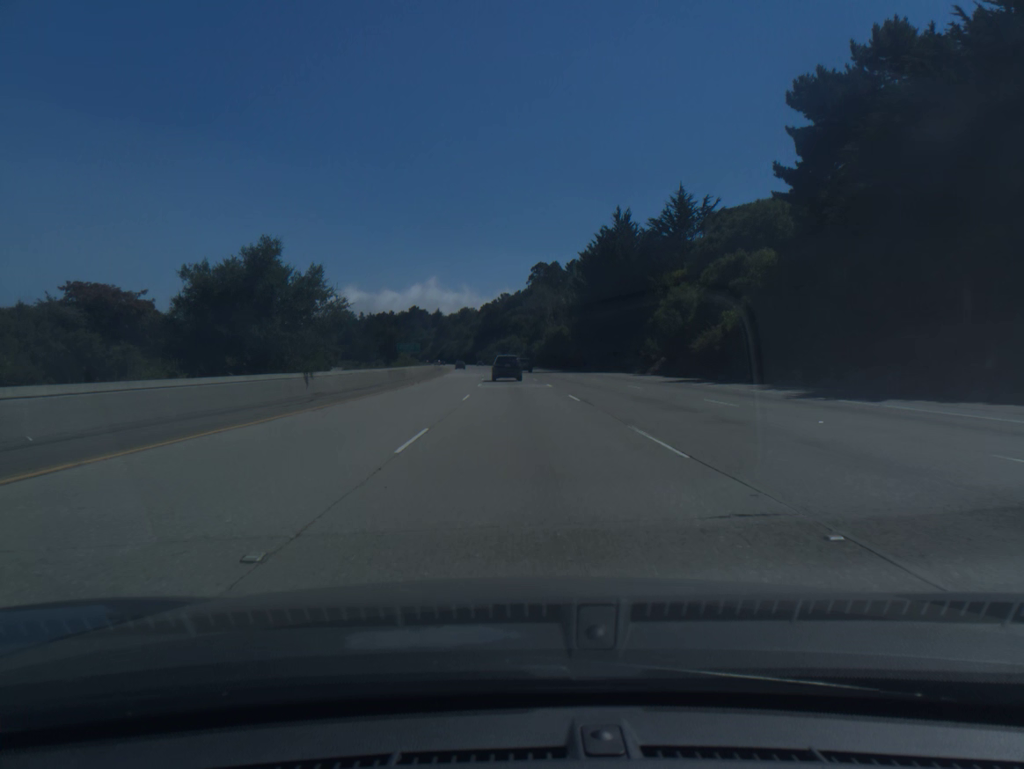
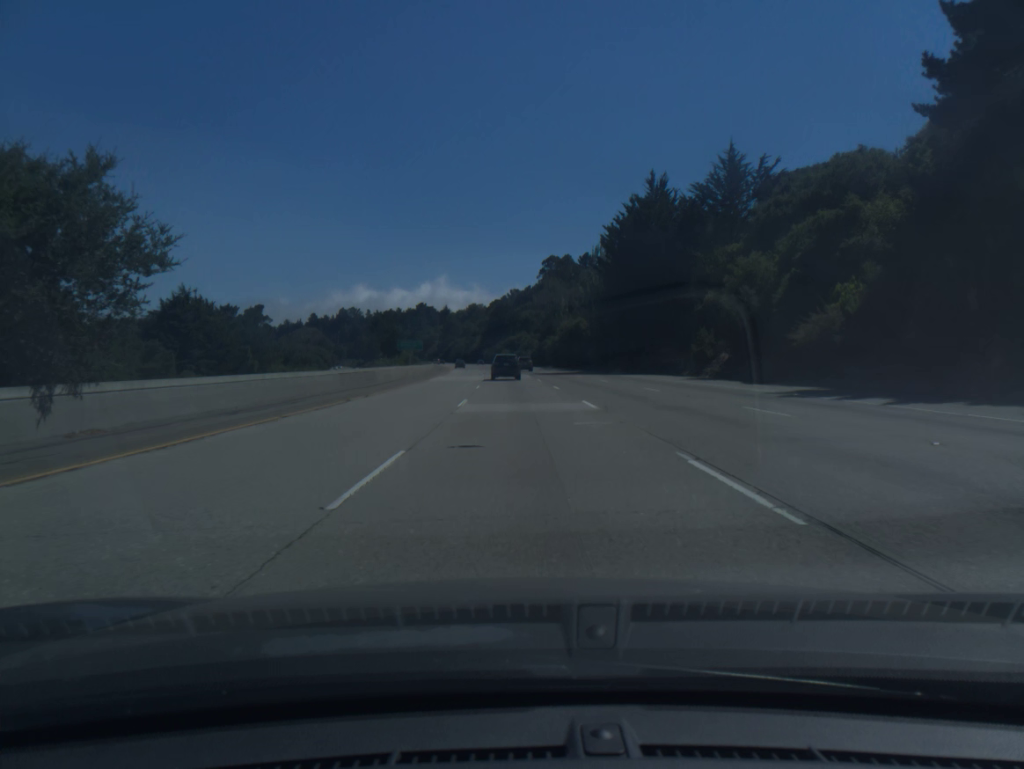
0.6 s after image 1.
(-0.1, +18.4) m; -1°
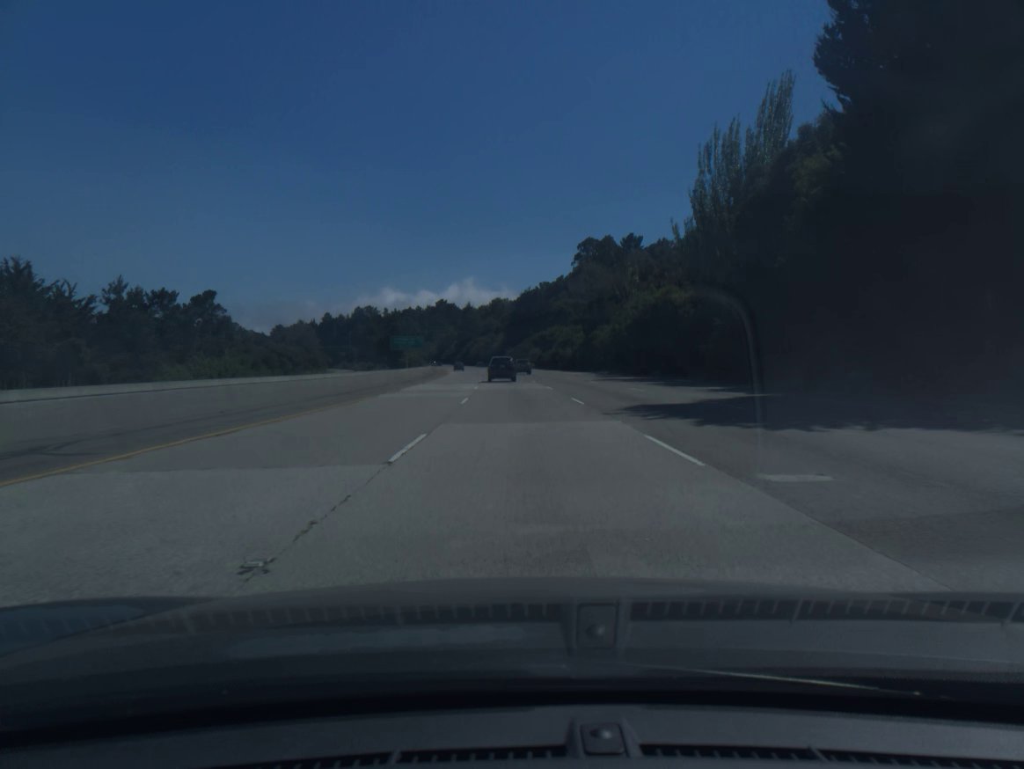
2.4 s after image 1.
(-0.9, +54.9) m; -2°
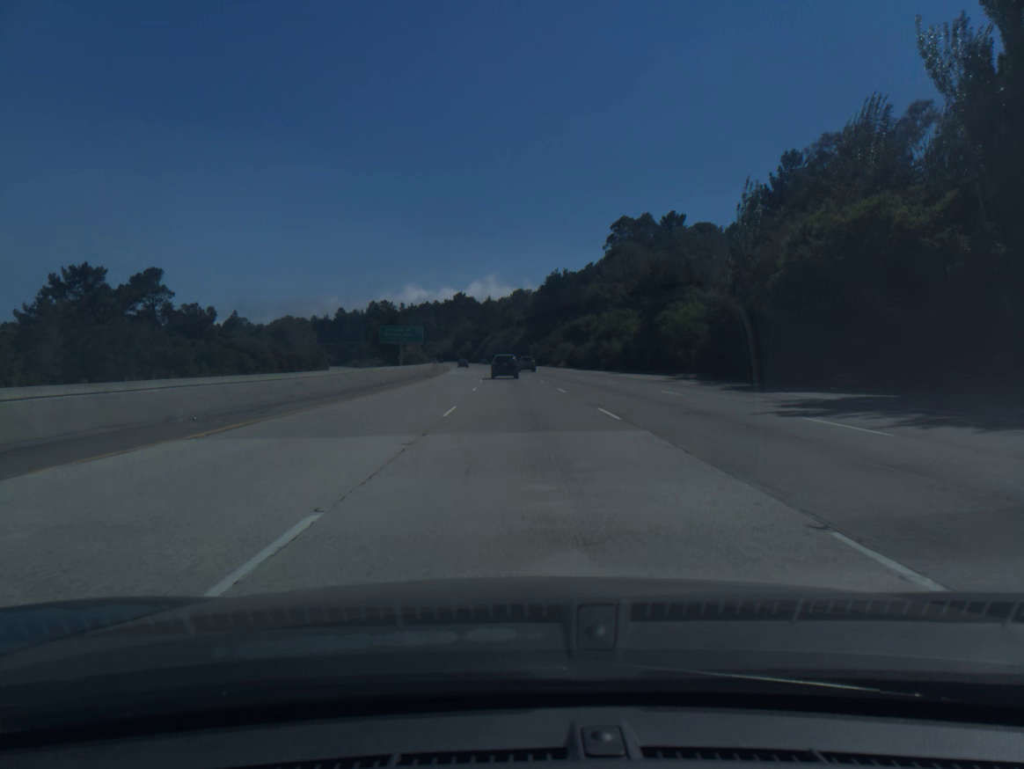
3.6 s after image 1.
(-0.5, +36.5) m; -2°
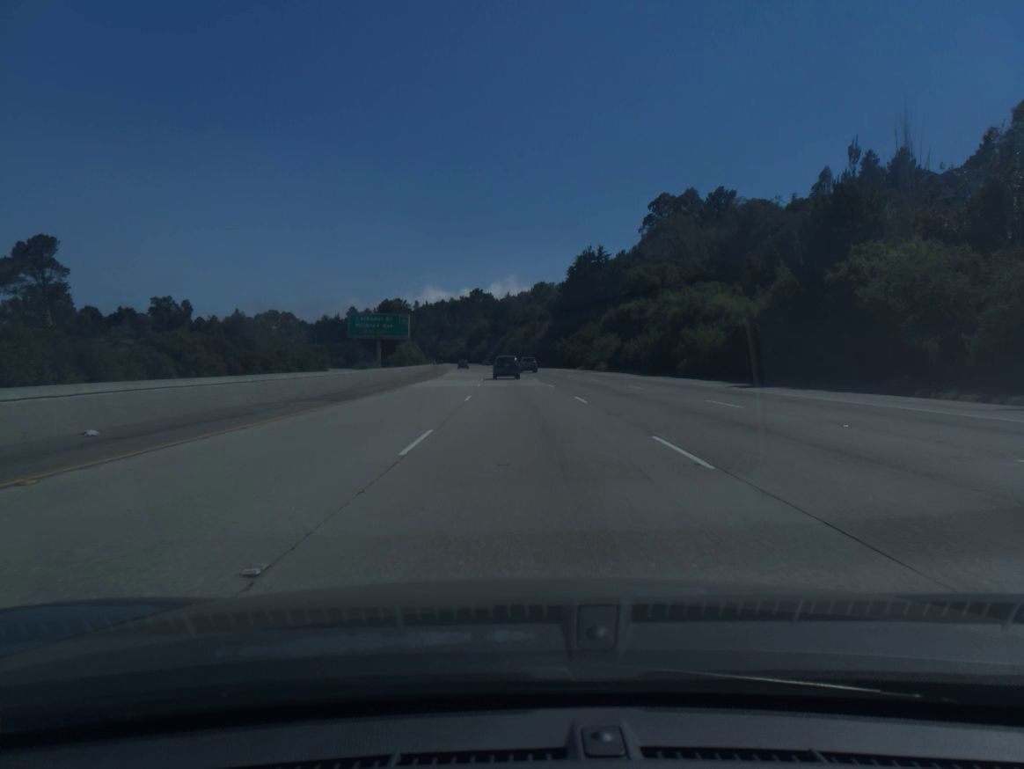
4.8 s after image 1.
(-0.5, +36.5) m; -2°
